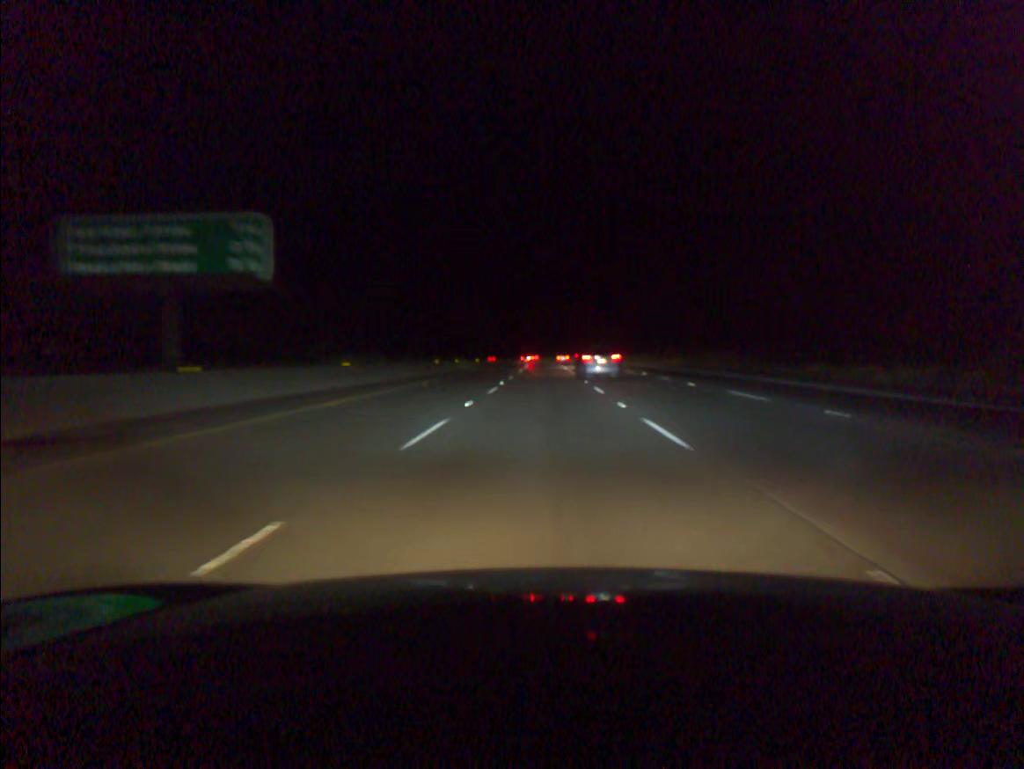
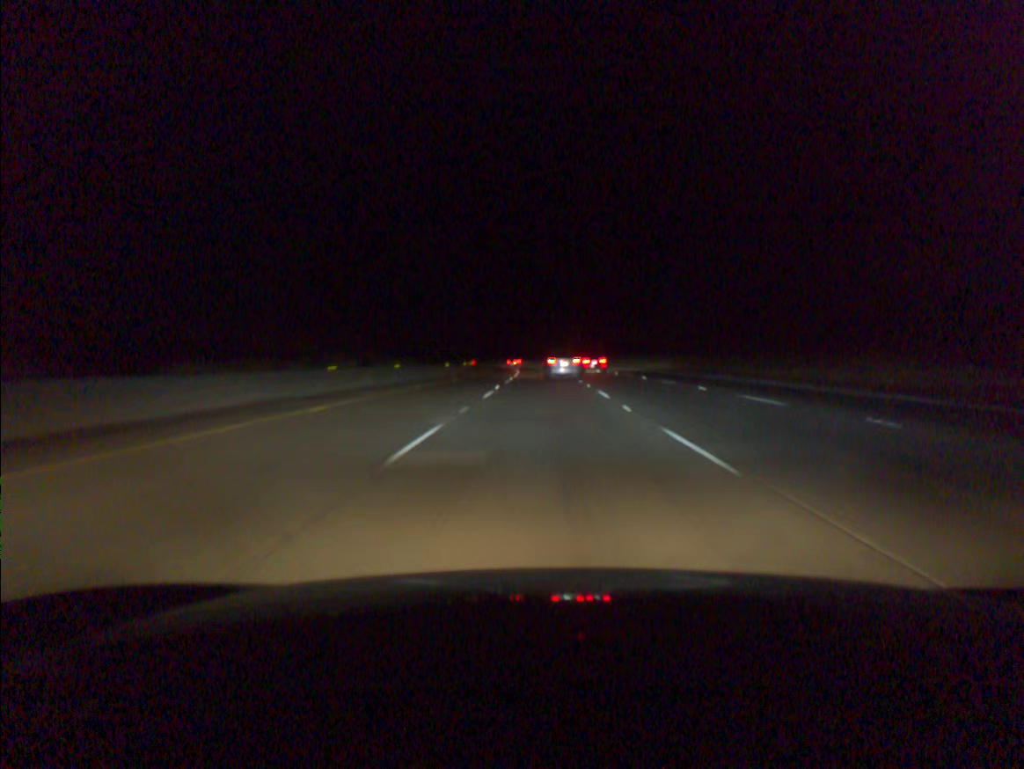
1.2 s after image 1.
(+0.1, +30.9) m; 0°
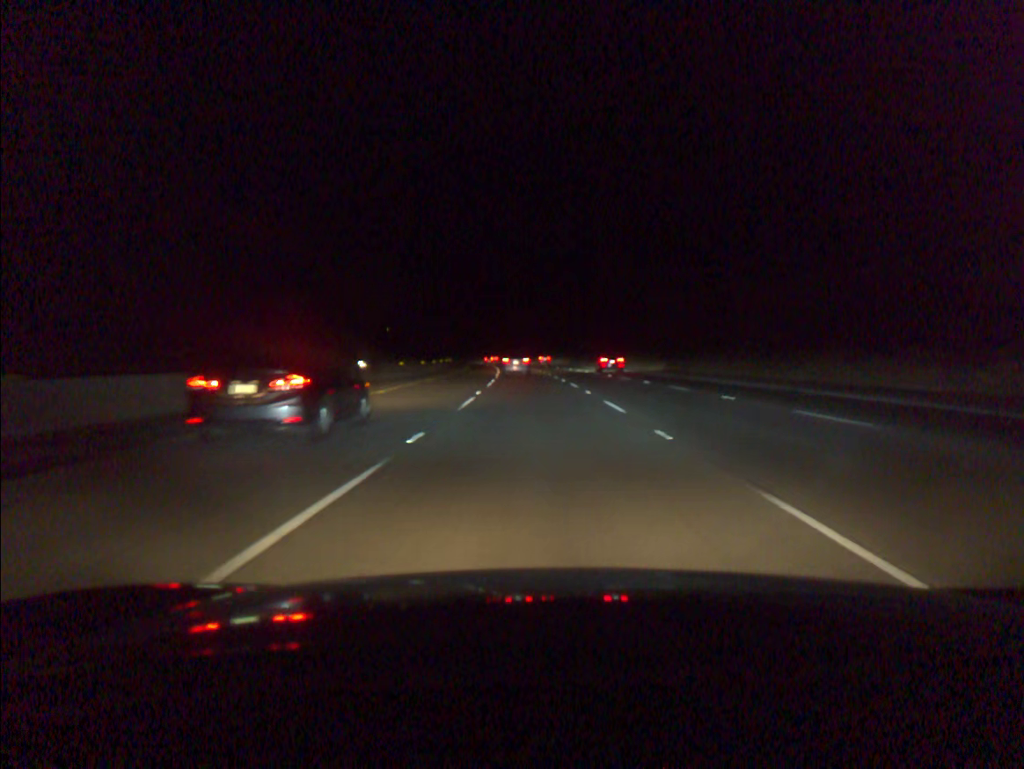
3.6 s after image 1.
(-0.1, +64.1) m; -1°
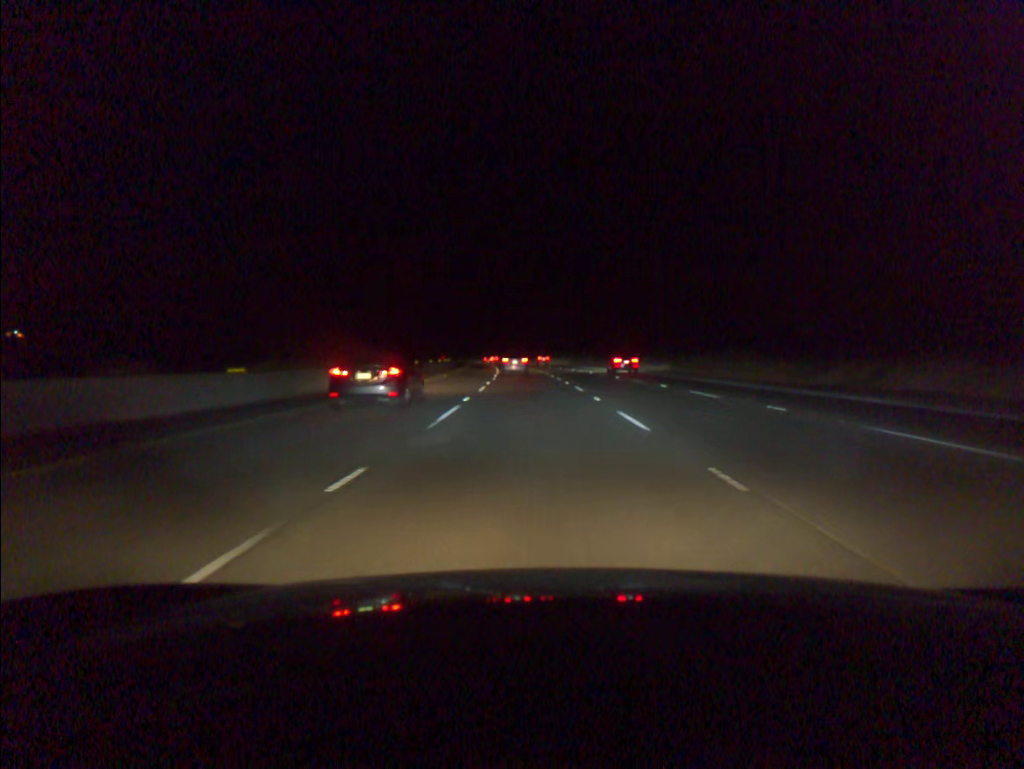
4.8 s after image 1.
(-0.4, +33.1) m; -1°
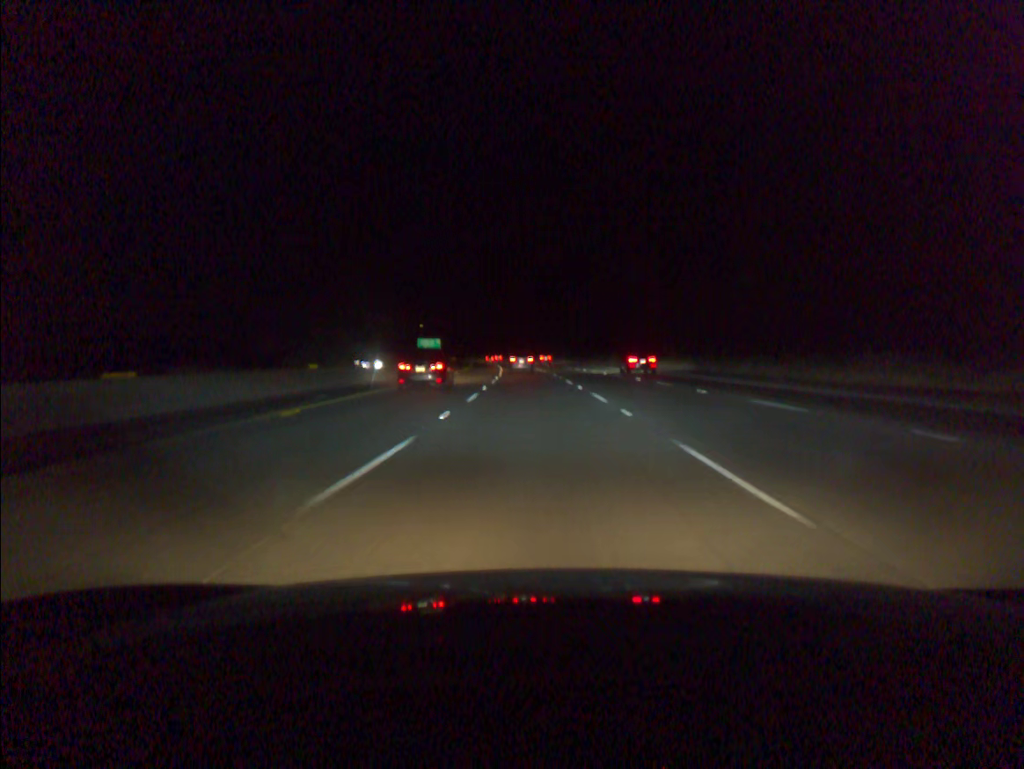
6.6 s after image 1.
(-1.0, +50.5) m; -2°
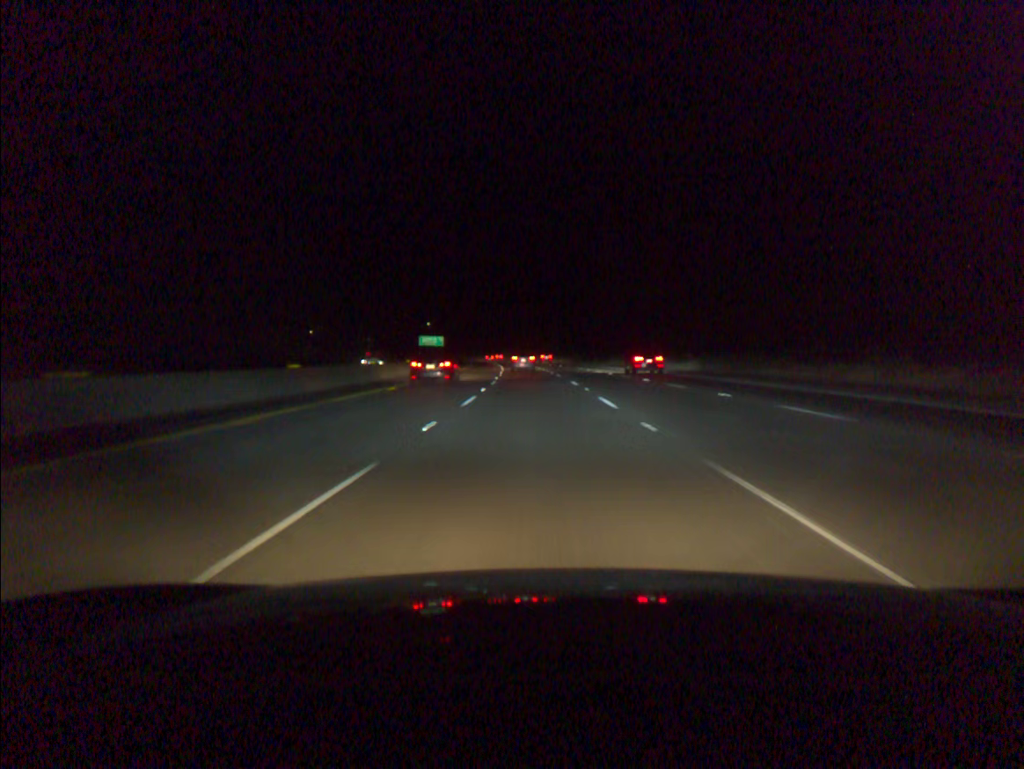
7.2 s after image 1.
(-0.1, +17.0) m; -1°
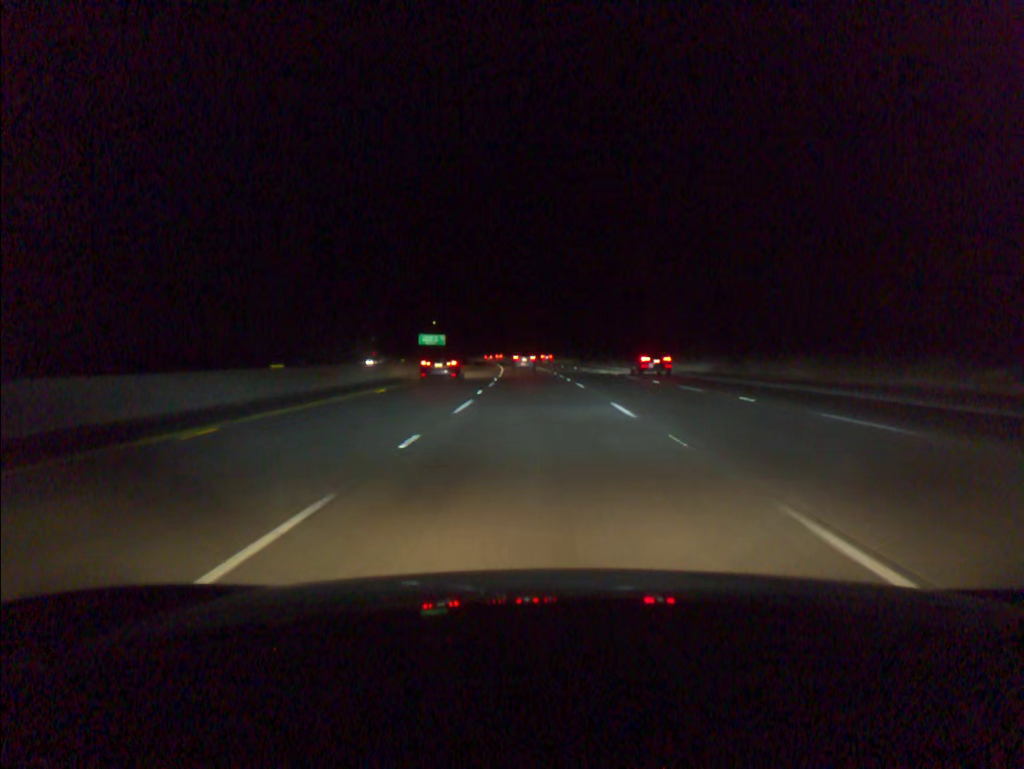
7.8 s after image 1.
(-0.1, +17.0) m; -1°
